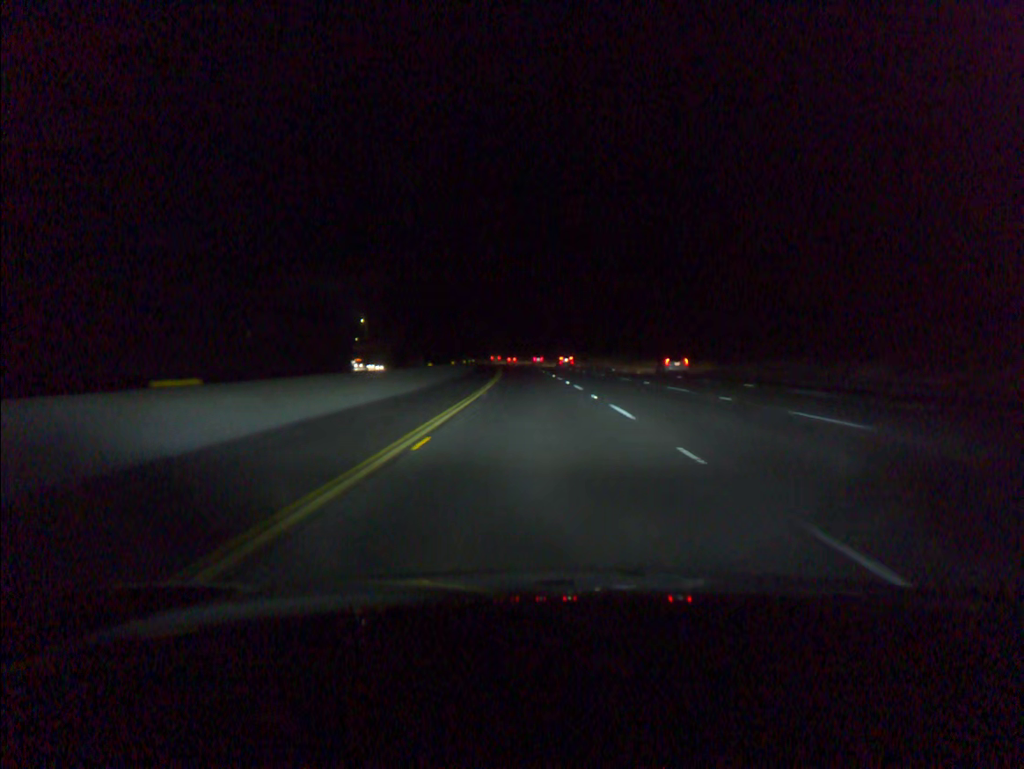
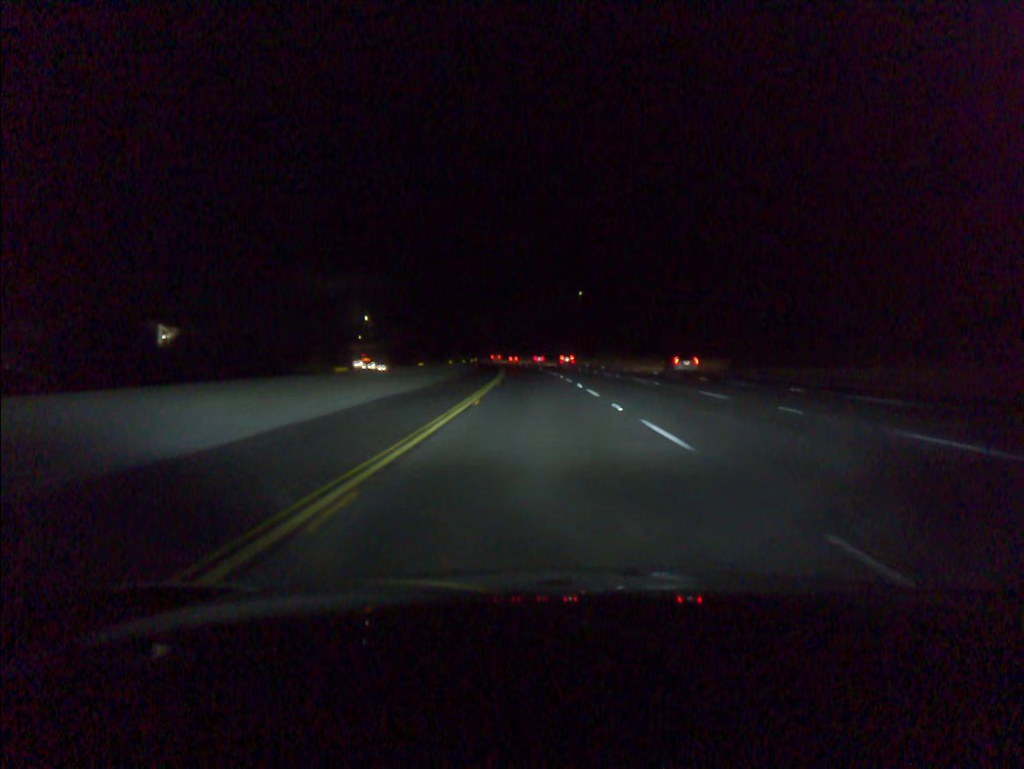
(-0.2, +19.8) m; -1°
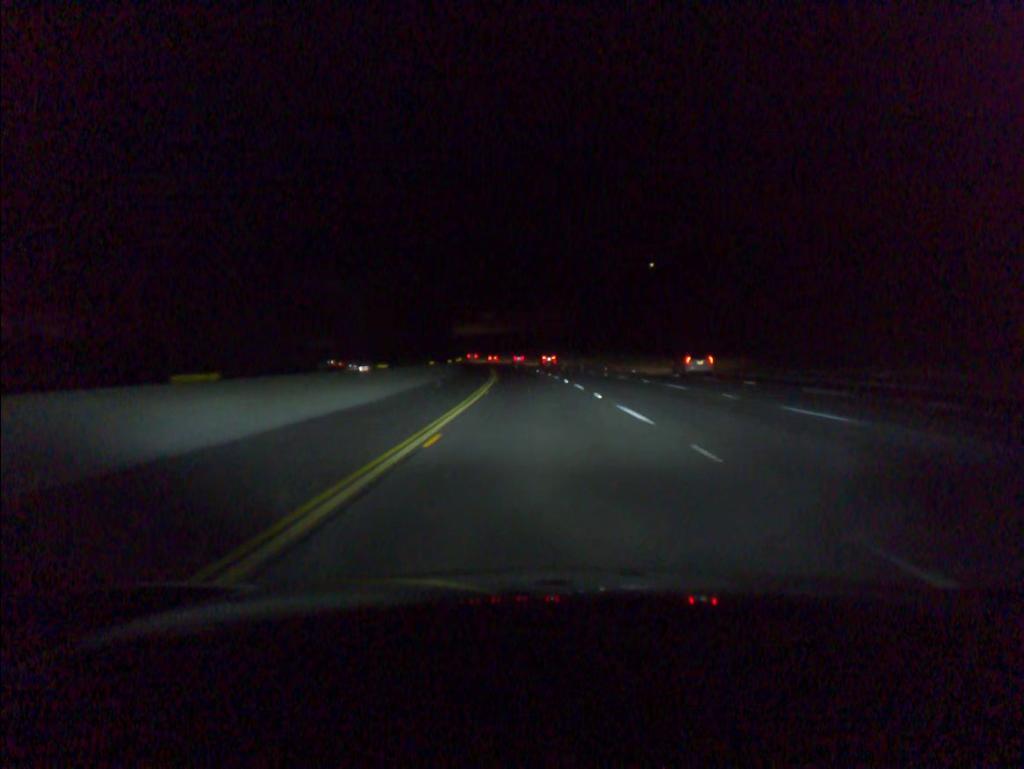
(-2.3, +82.2) m; -3°
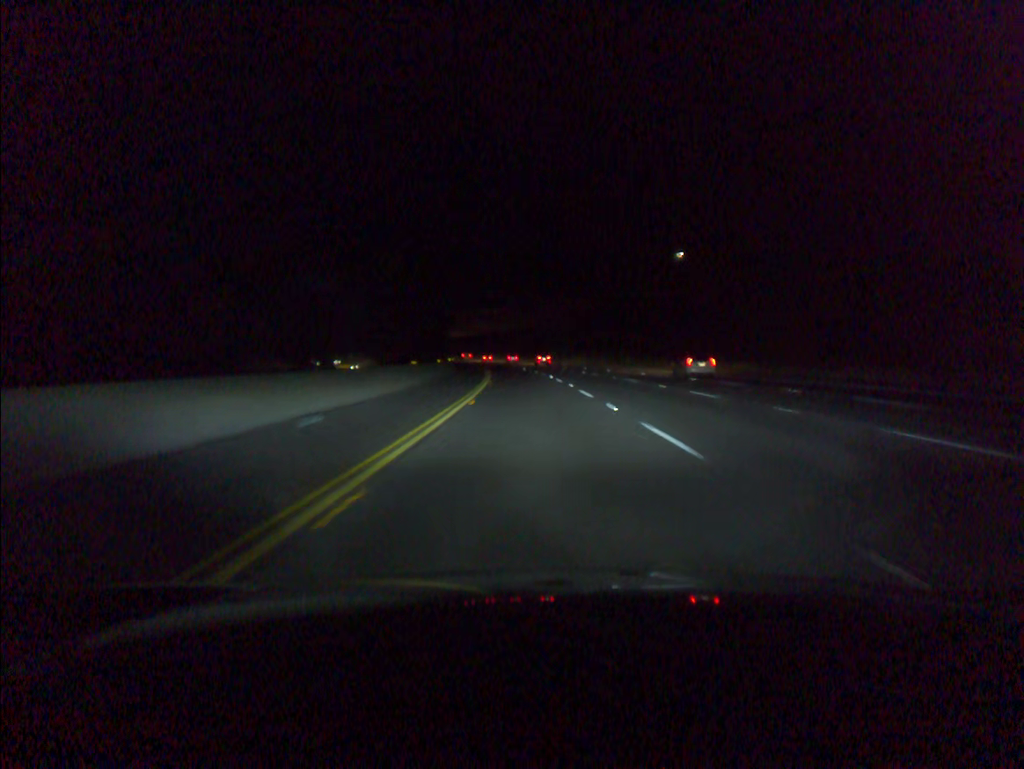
(-0.2, +19.8) m; -1°
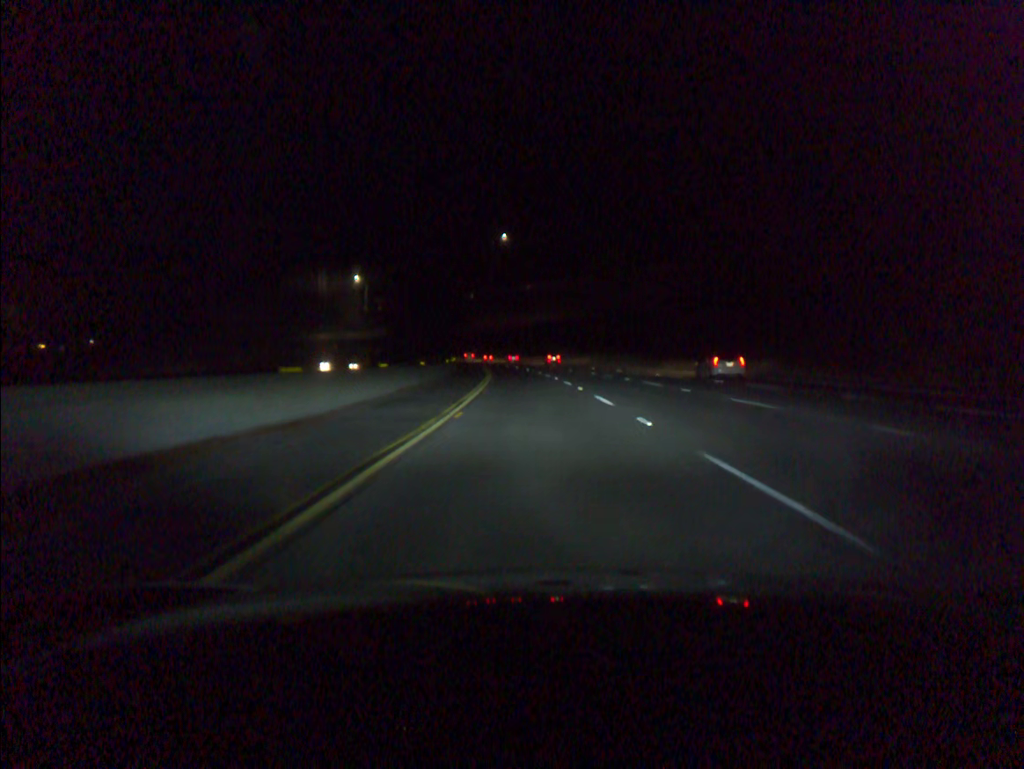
(-2.3, +62.5) m; -4°
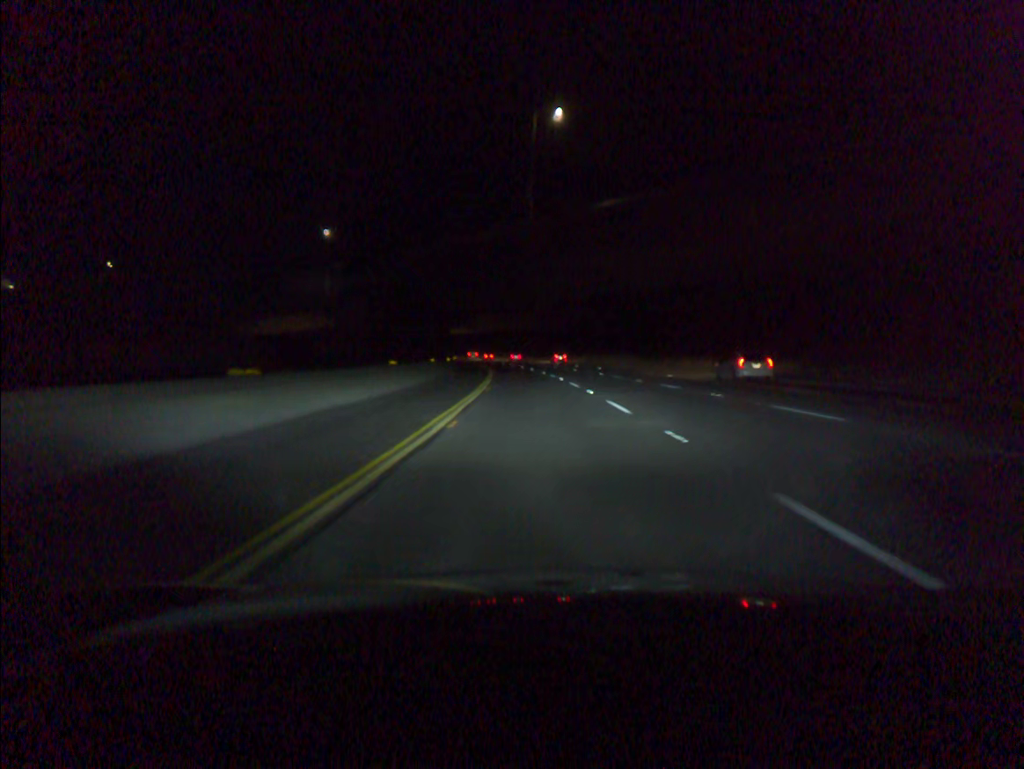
(-2.3, +61.0) m; -4°
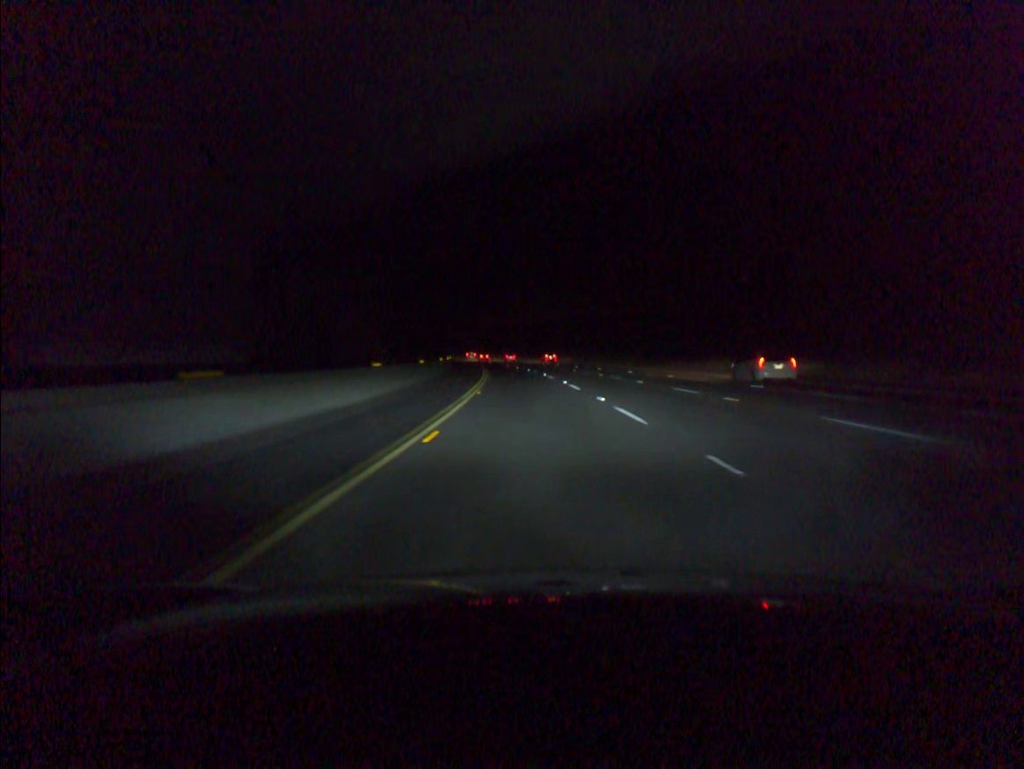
(-2.1, +60.8) m; -4°
